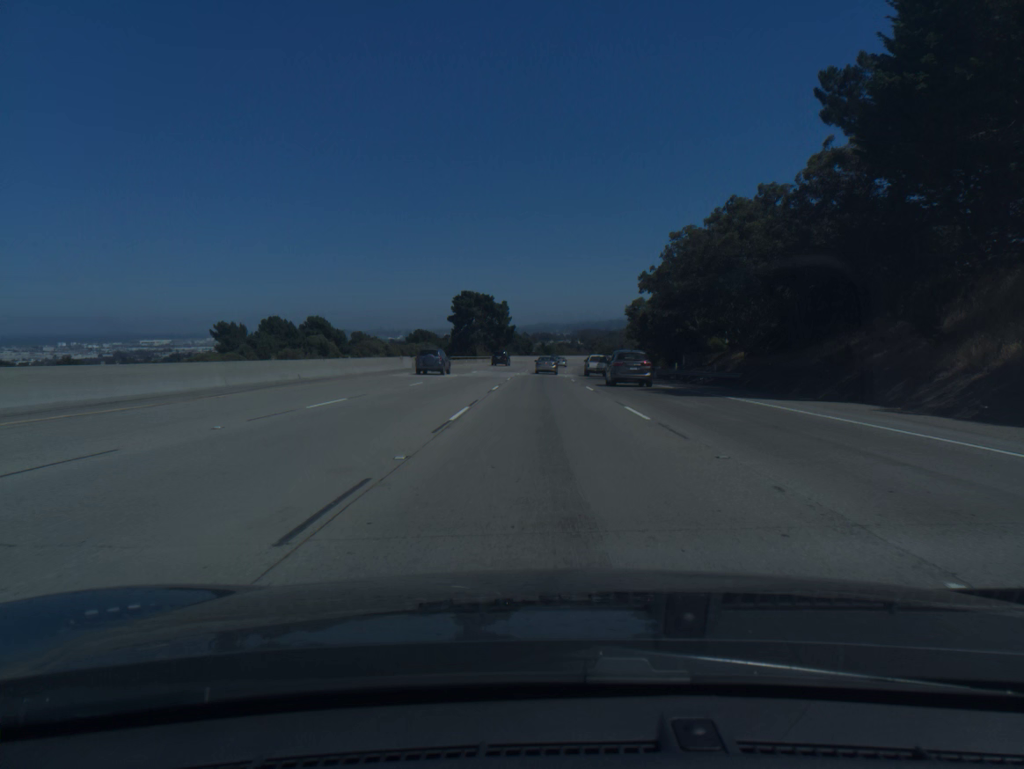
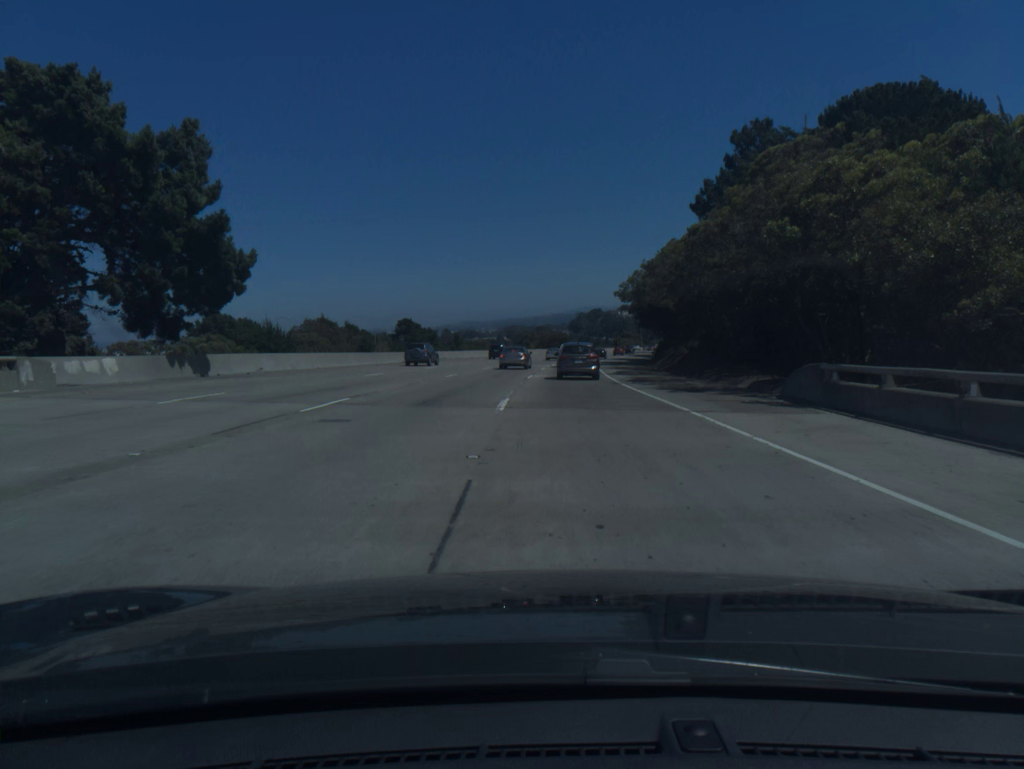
(+4.3, +103.0) m; +5°
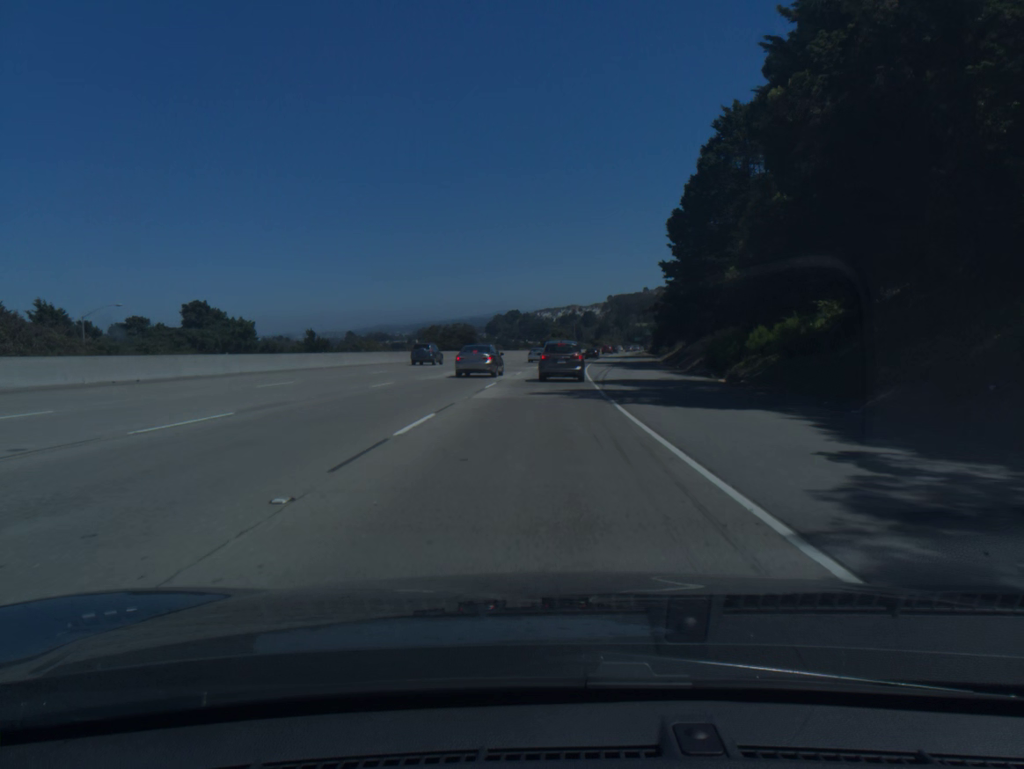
(+4.2, +81.7) m; +6°
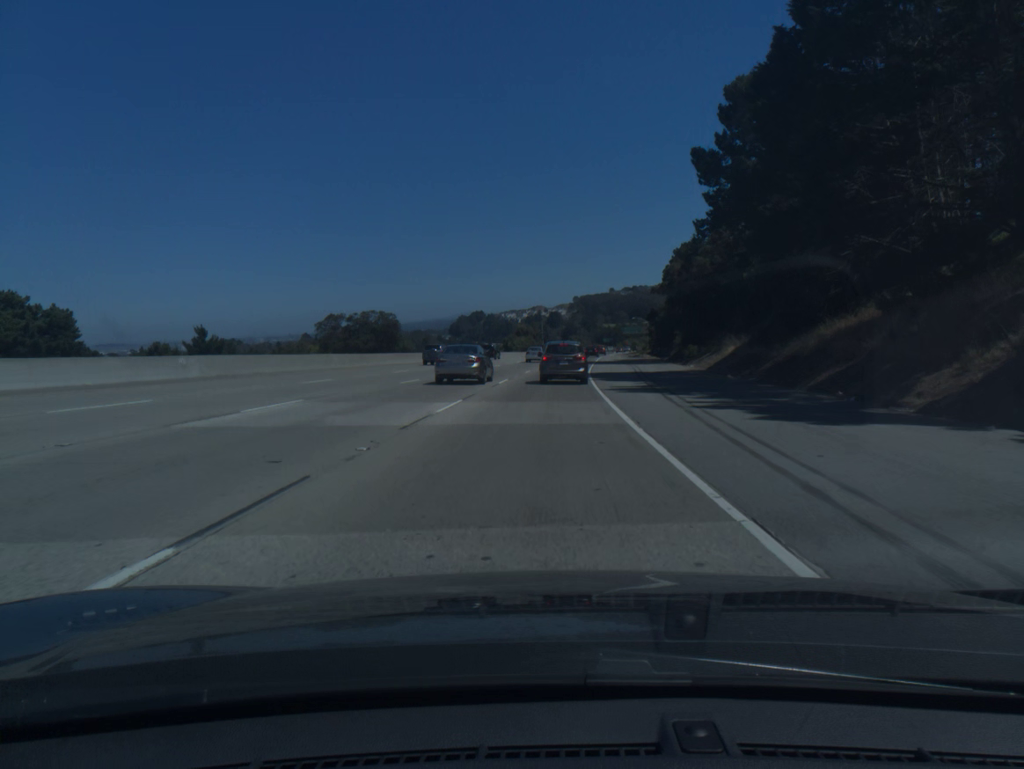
(+0.9, +39.6) m; +2°
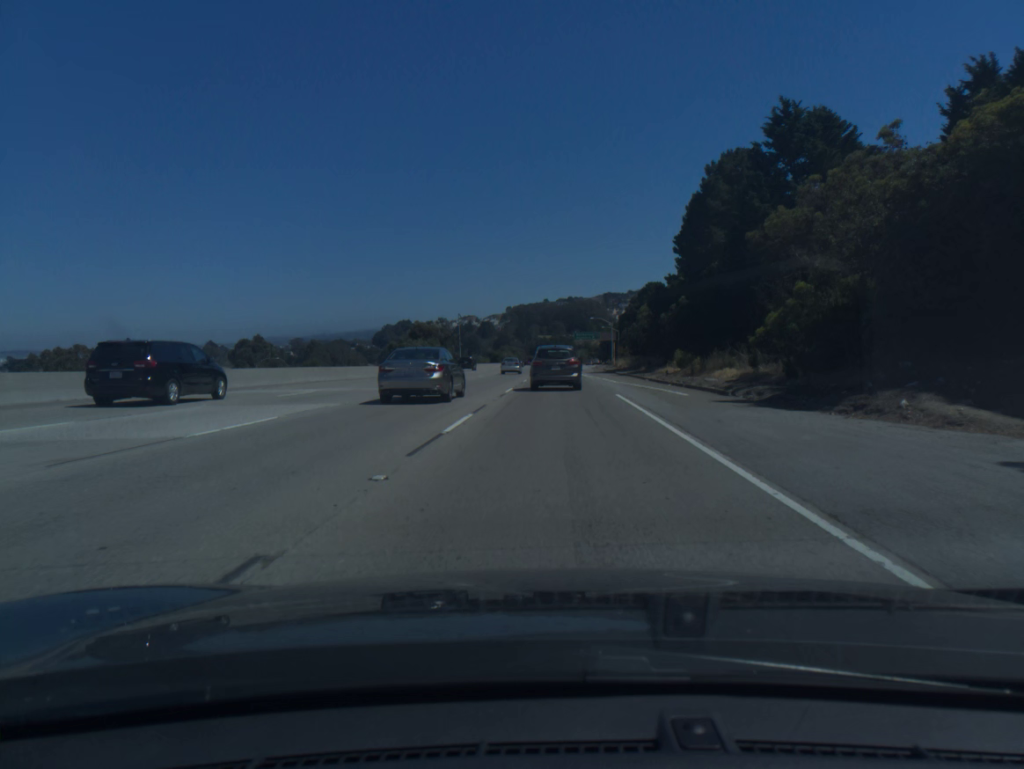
(+3.3, +76.4) m; +5°
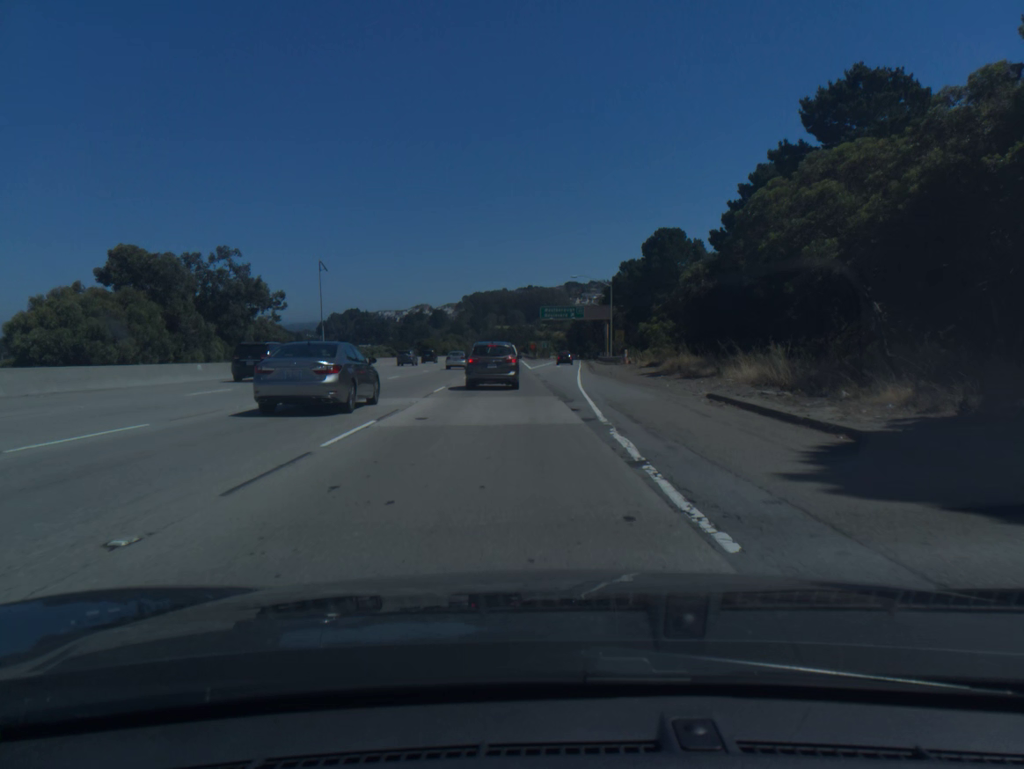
(+2.2, +74.9) m; +3°
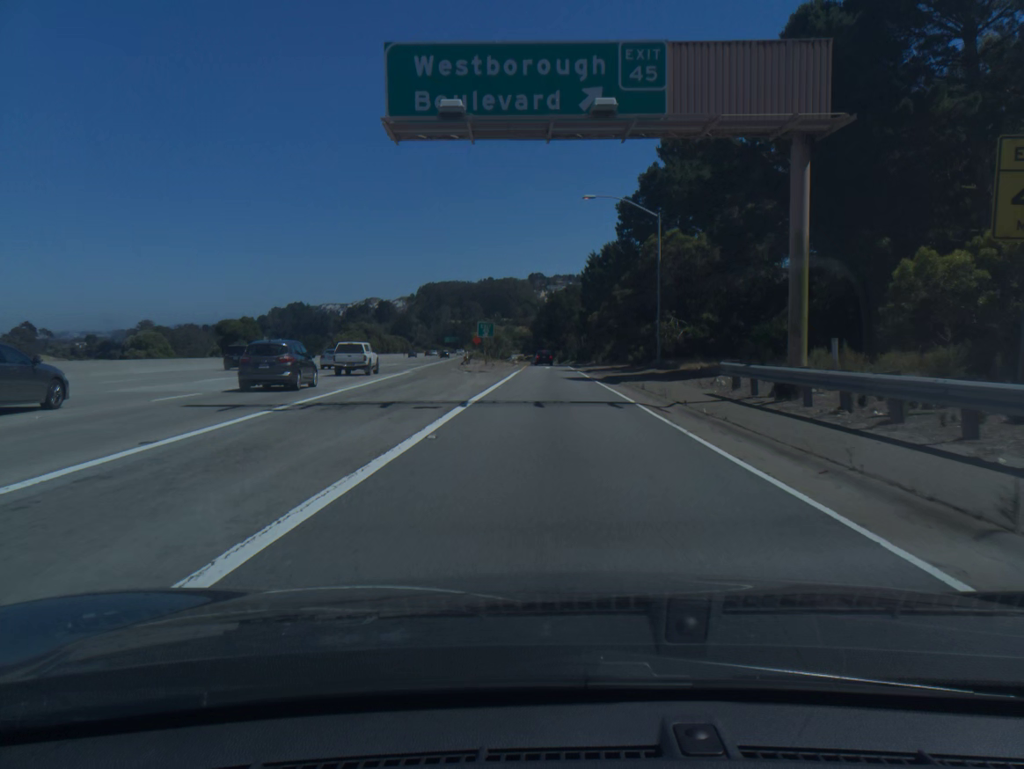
(+2.4, +92.5) m; +3°
